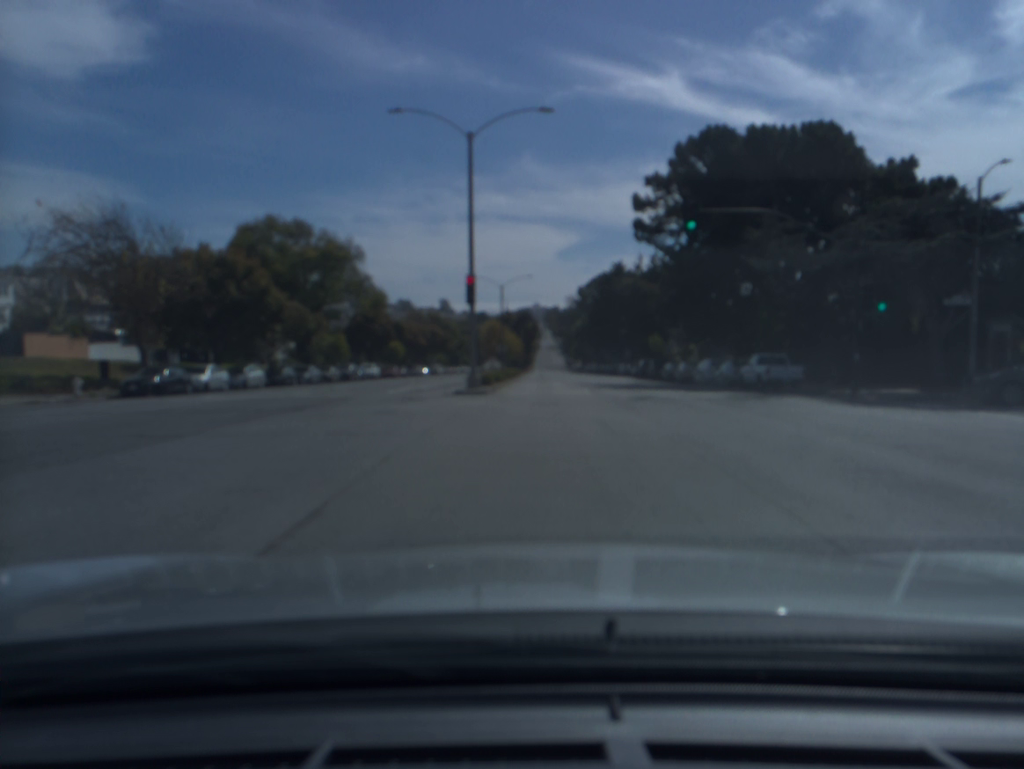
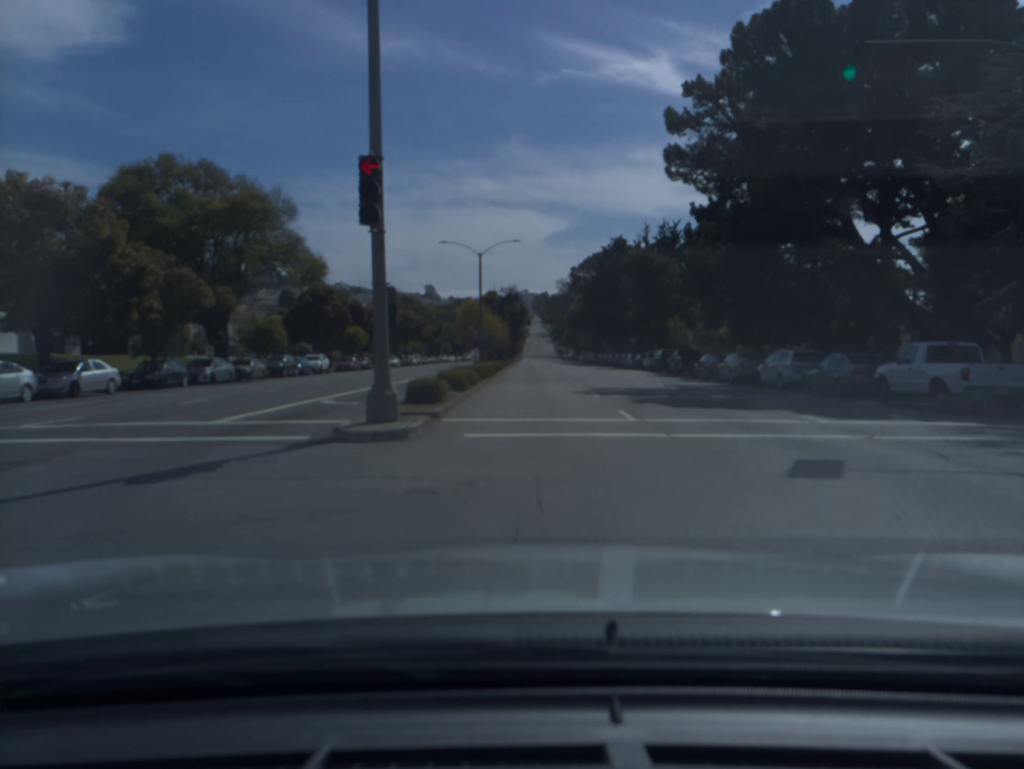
(+0.1, +15.4) m; 0°
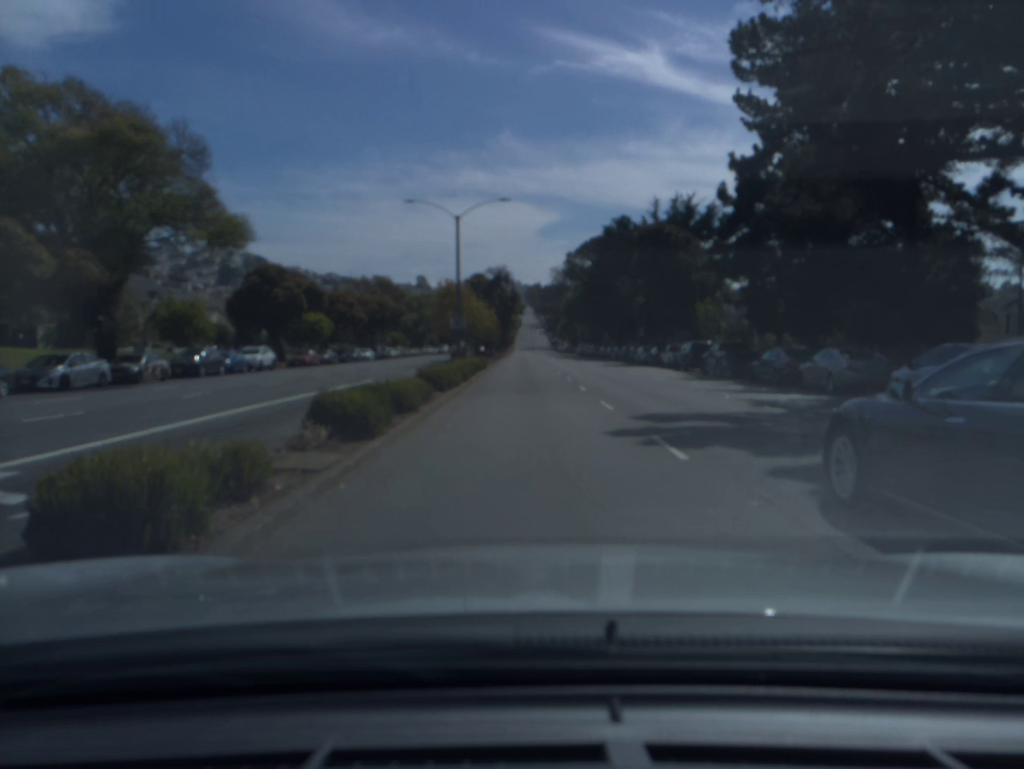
(+0.1, +13.1) m; +1°
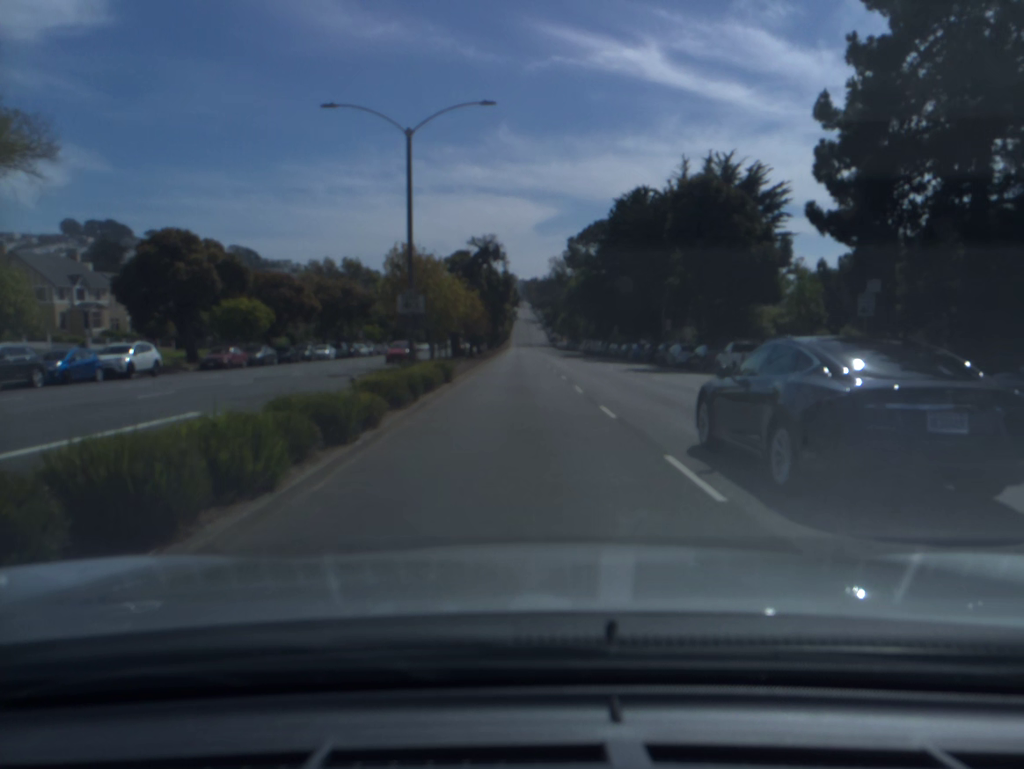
(0.0, +16.5) m; 0°
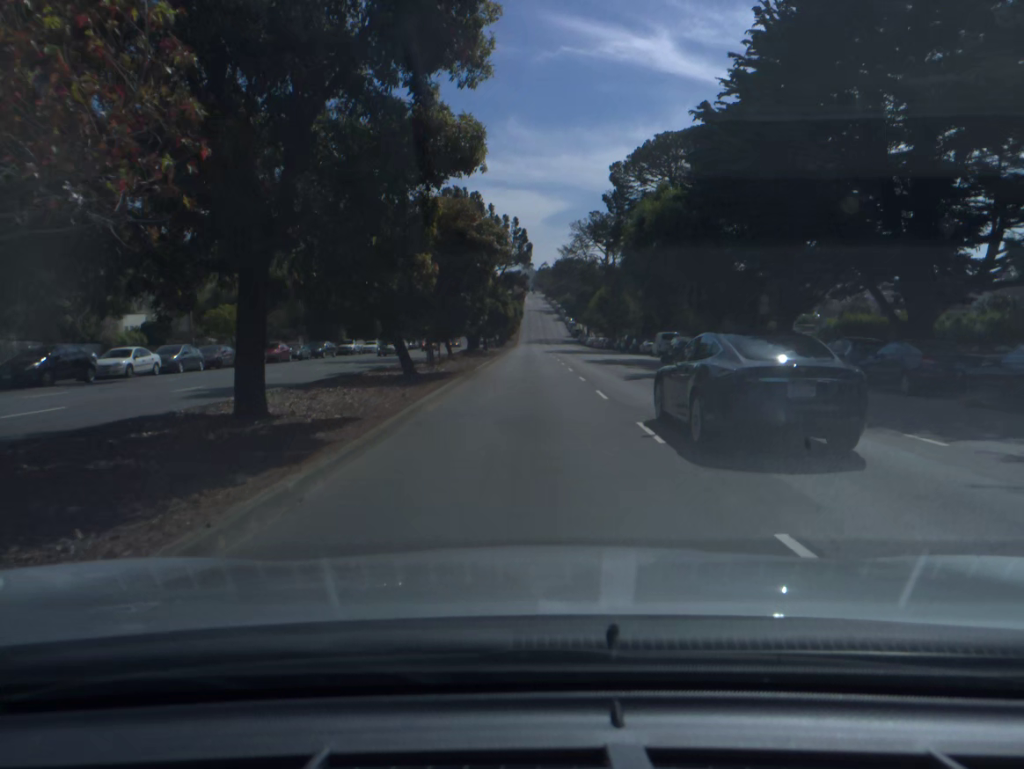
(-0.6, +55.6) m; -1°
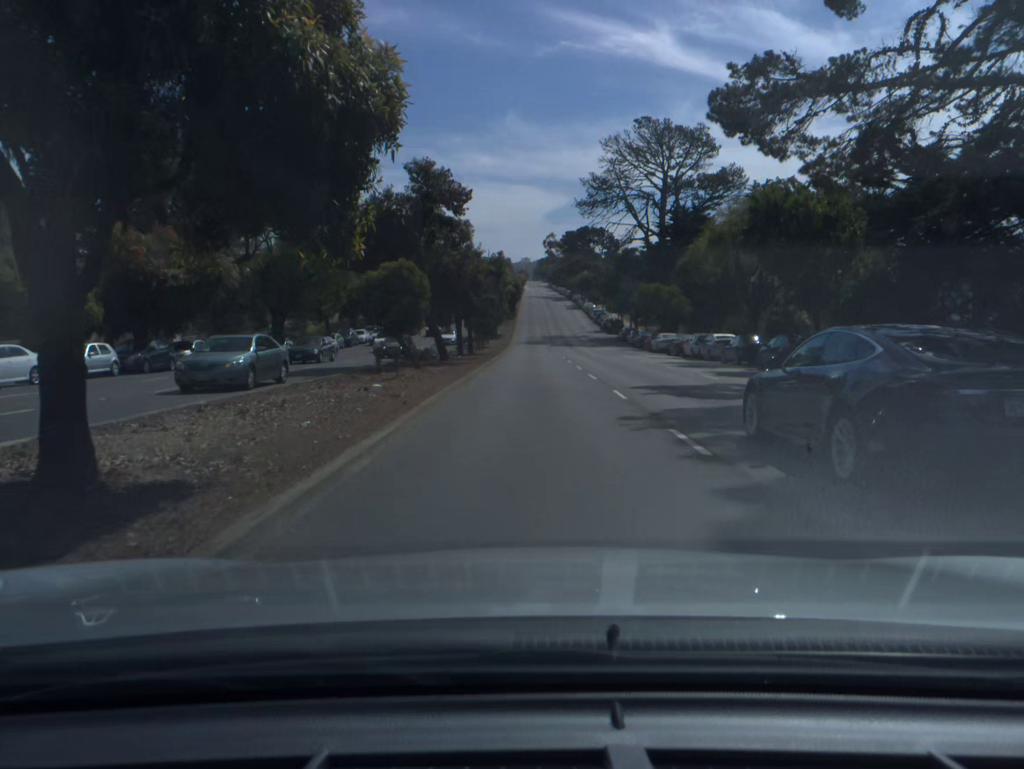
(0.0, +66.7) m; 0°
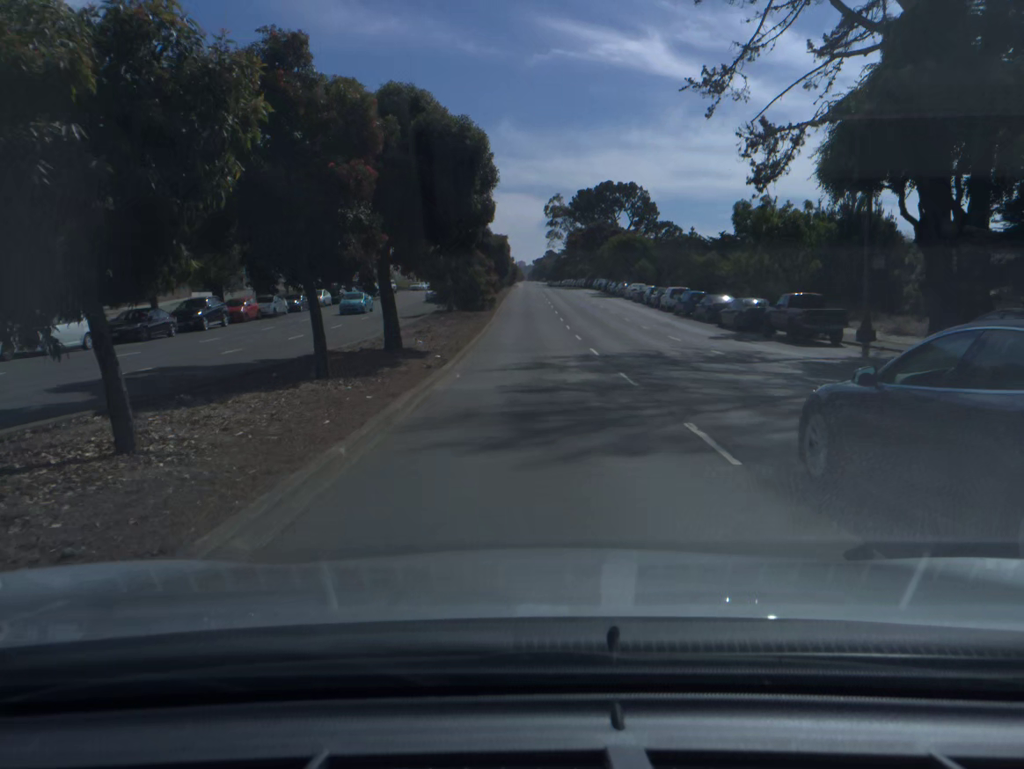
(+0.4, +66.8) m; +1°
